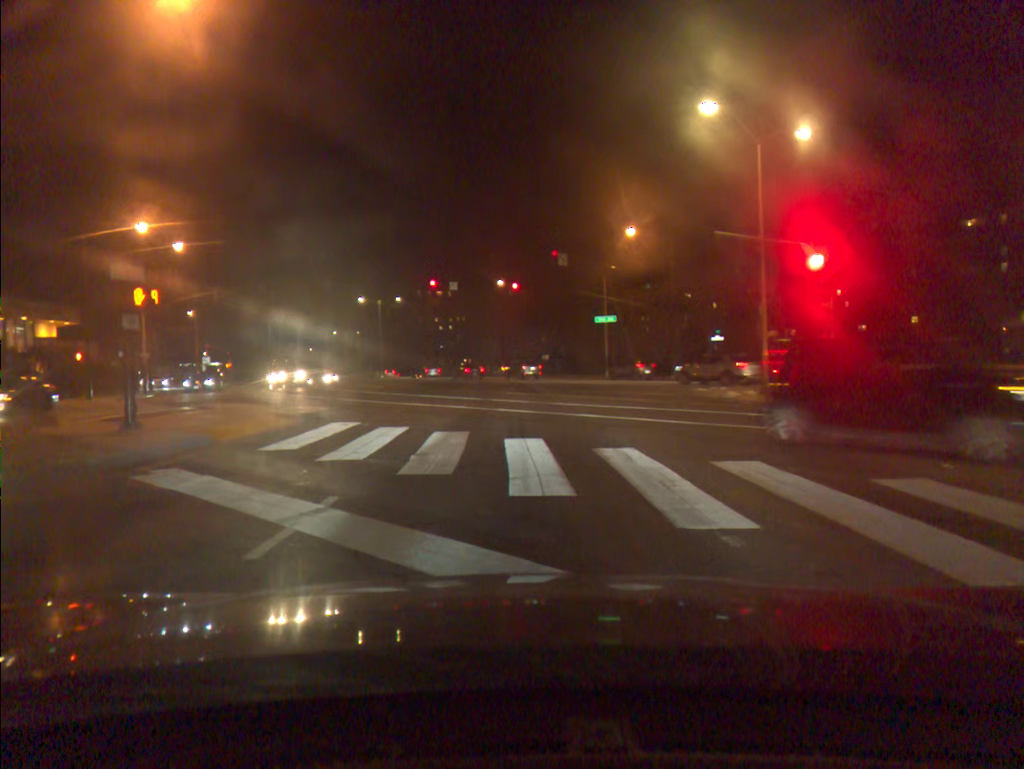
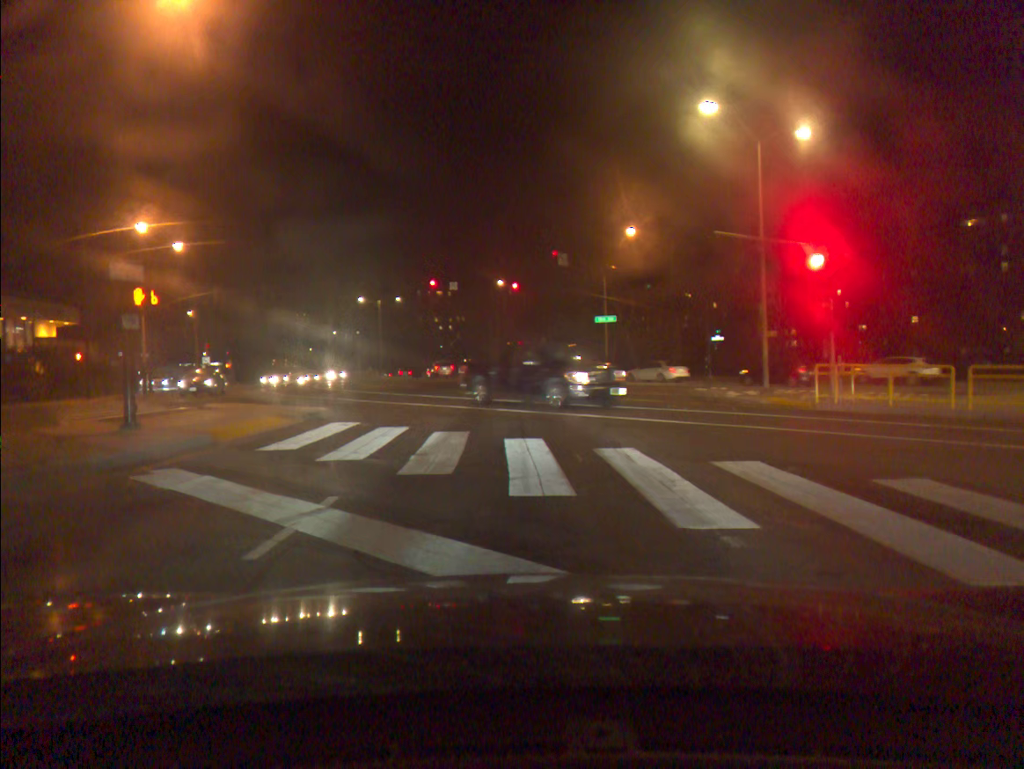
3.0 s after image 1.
(0.0, 0.0) m; 0°
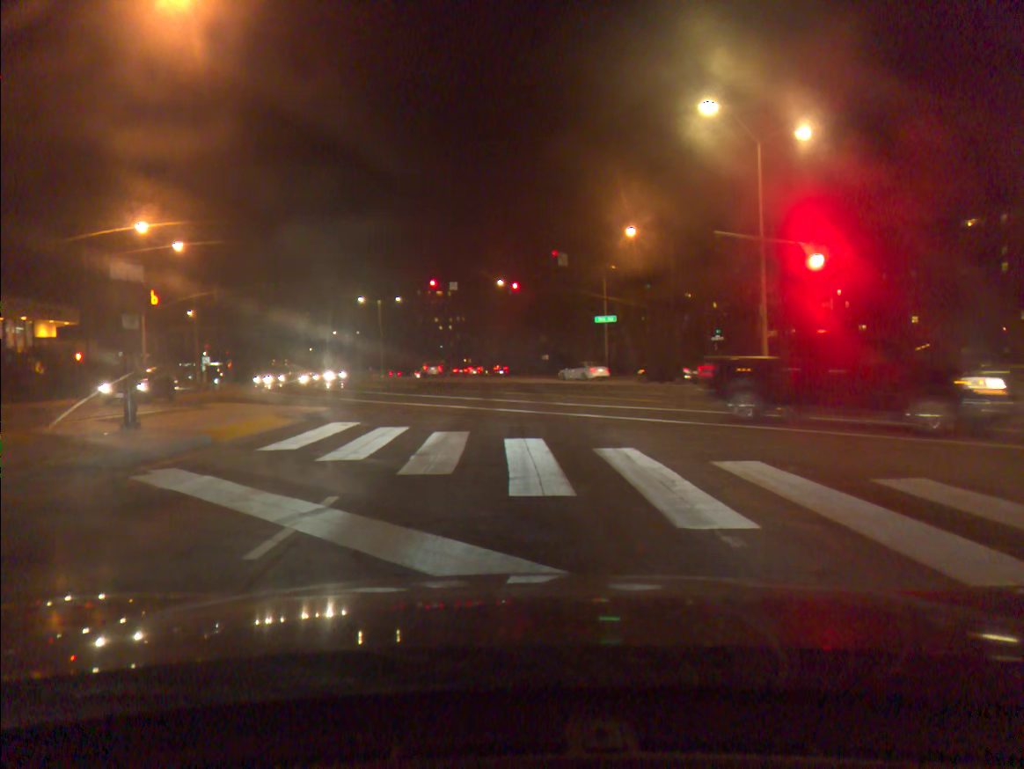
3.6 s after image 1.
(0.0, 0.0) m; 0°
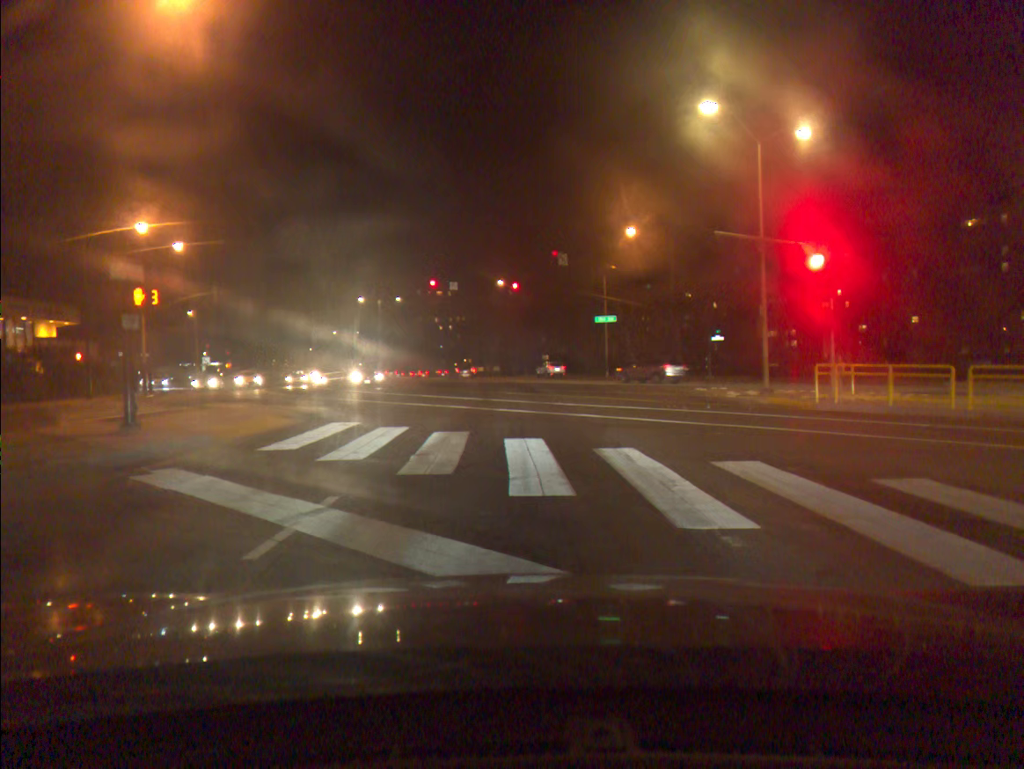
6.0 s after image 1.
(0.0, 0.0) m; 0°
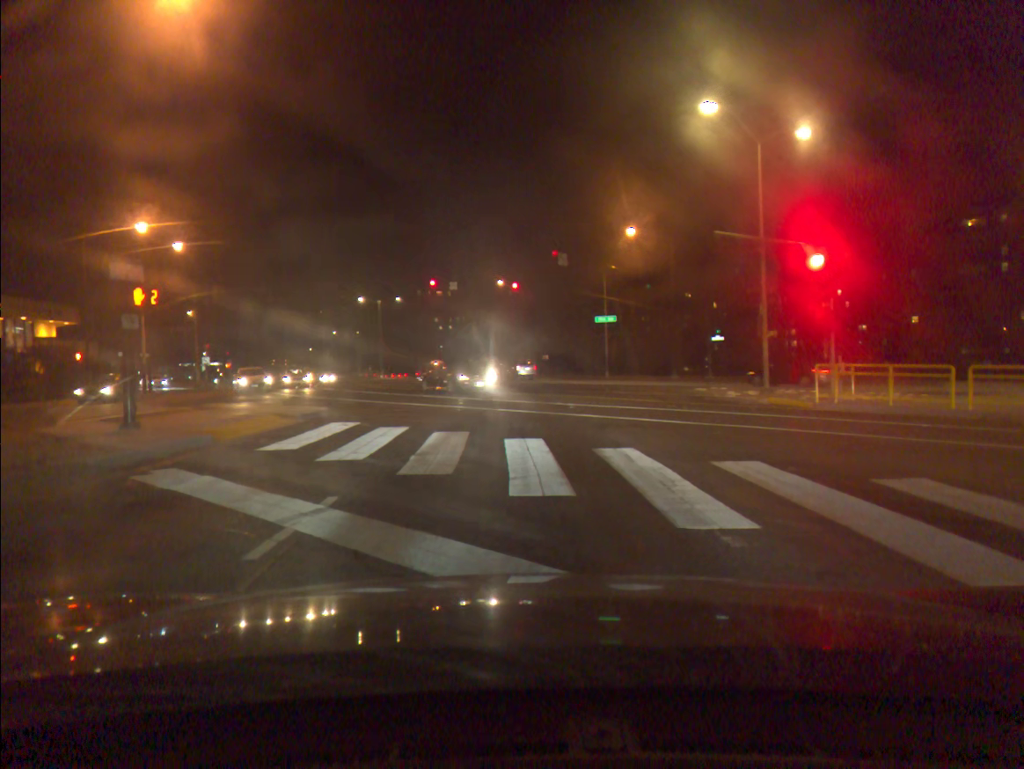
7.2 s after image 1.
(0.0, 0.0) m; 0°
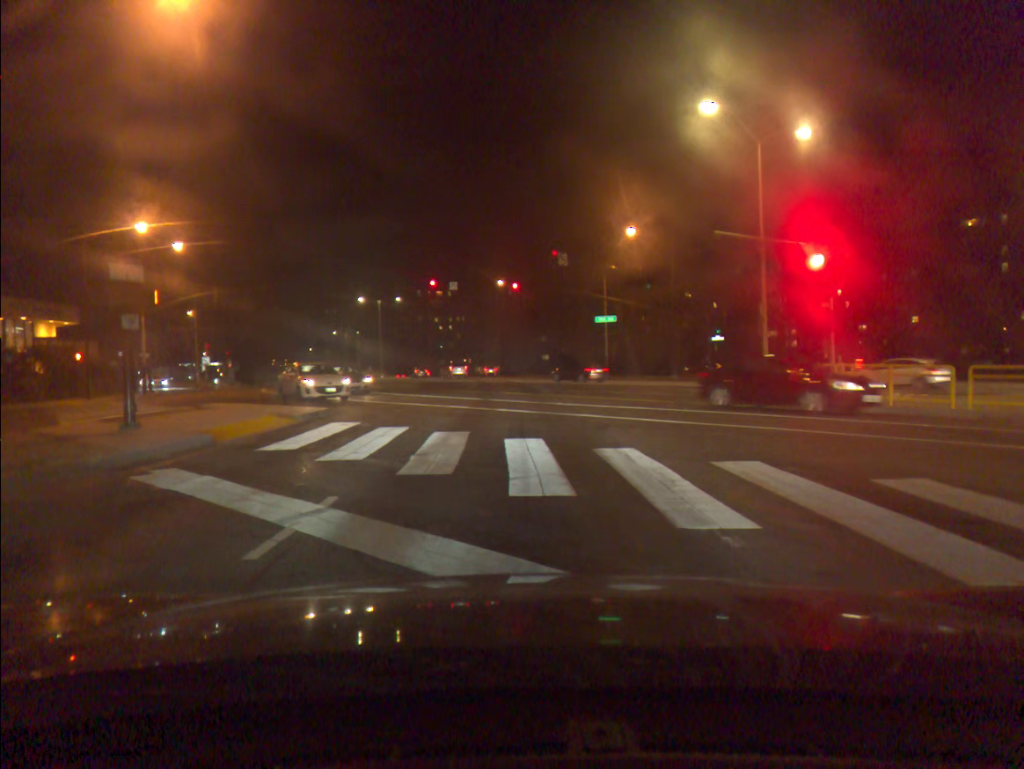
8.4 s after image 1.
(0.0, 0.0) m; 0°
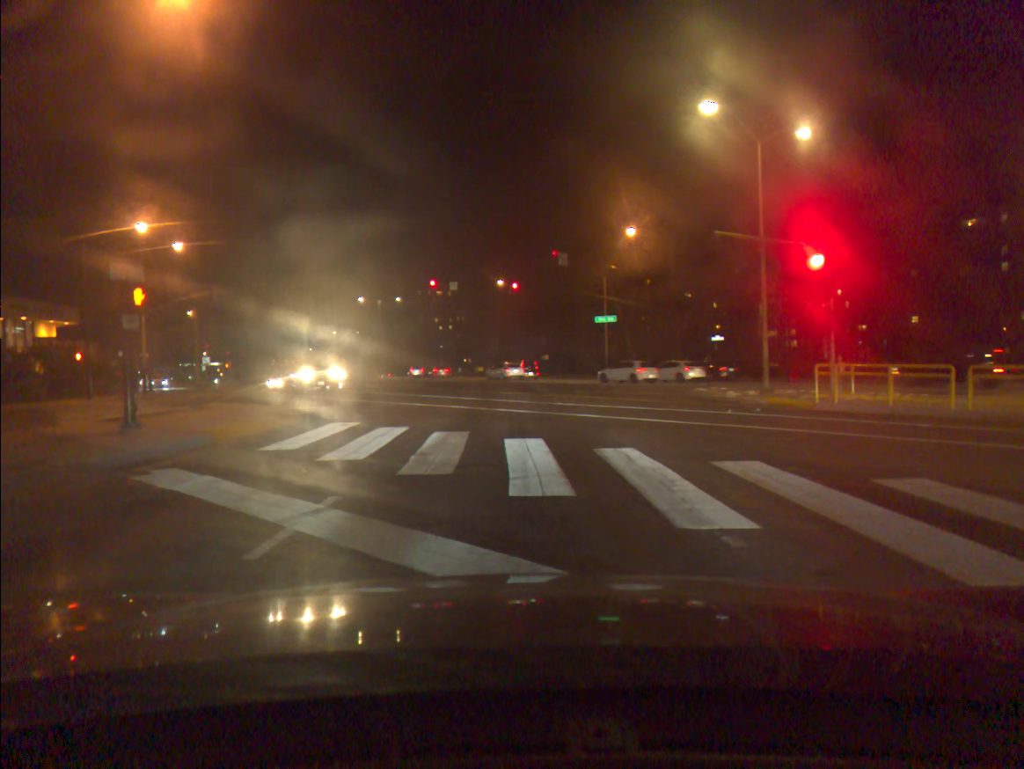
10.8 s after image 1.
(0.0, 0.0) m; 0°
